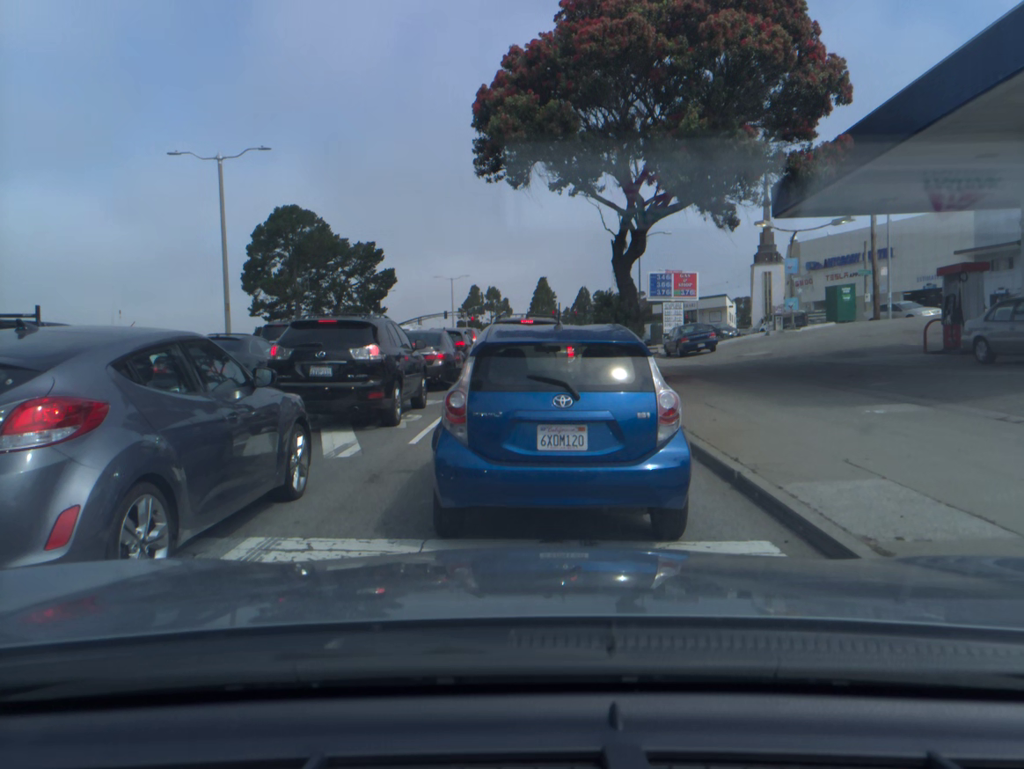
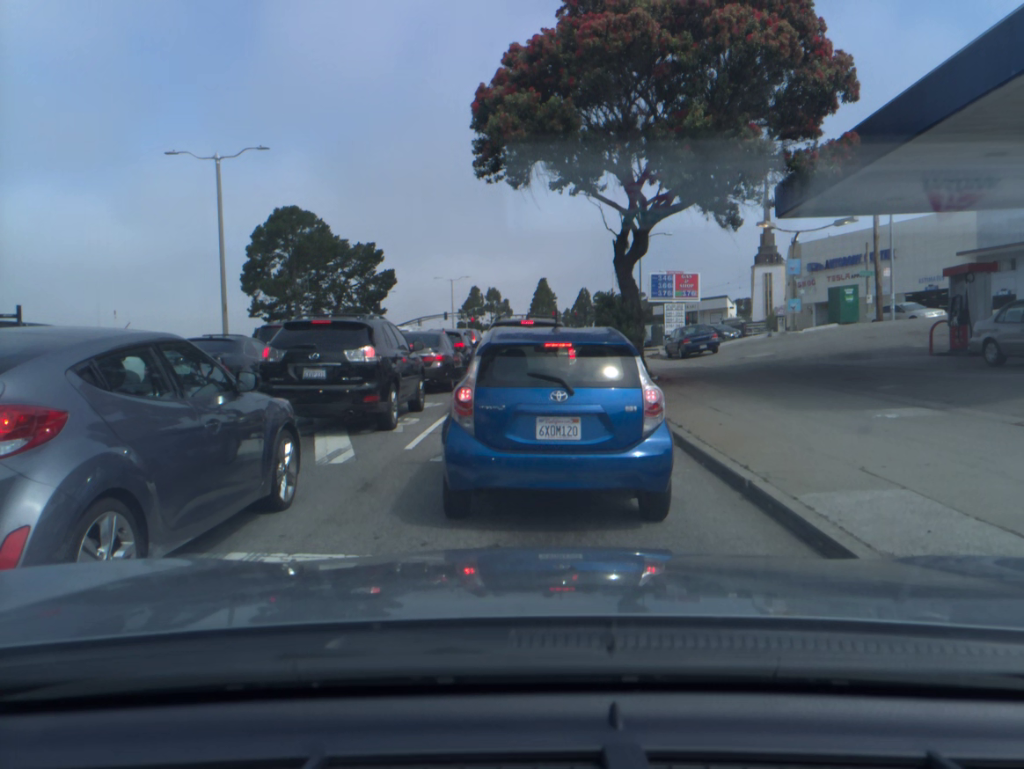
(0.0, +0.4) m; 0°
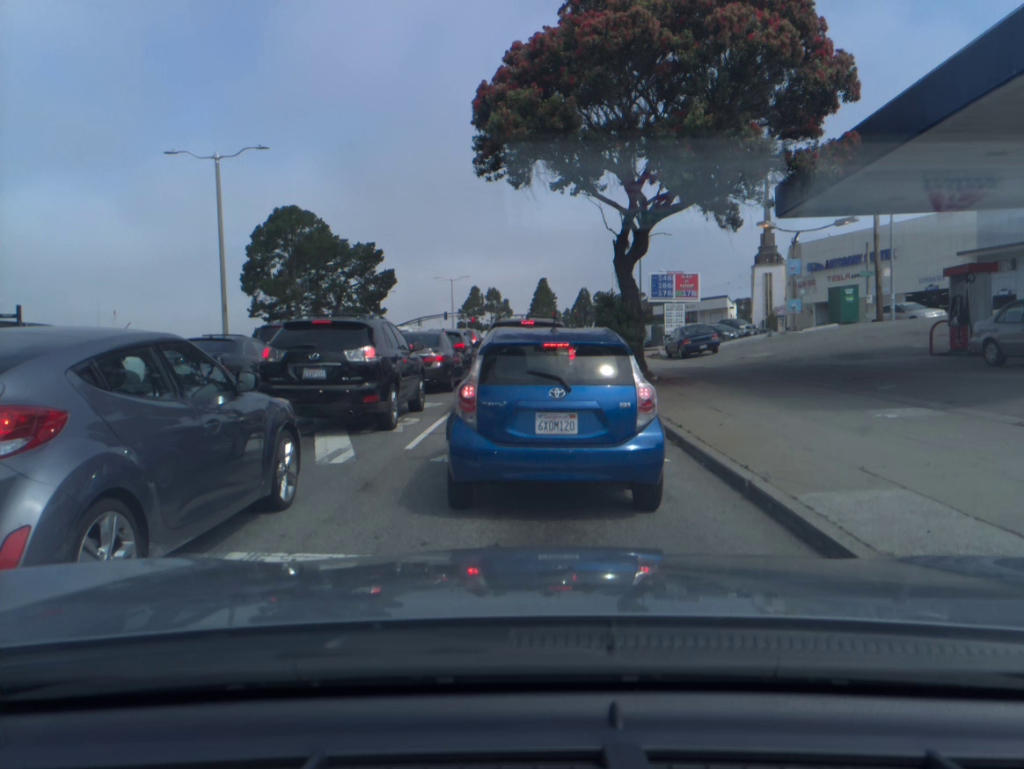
(0.0, 0.0) m; 0°
